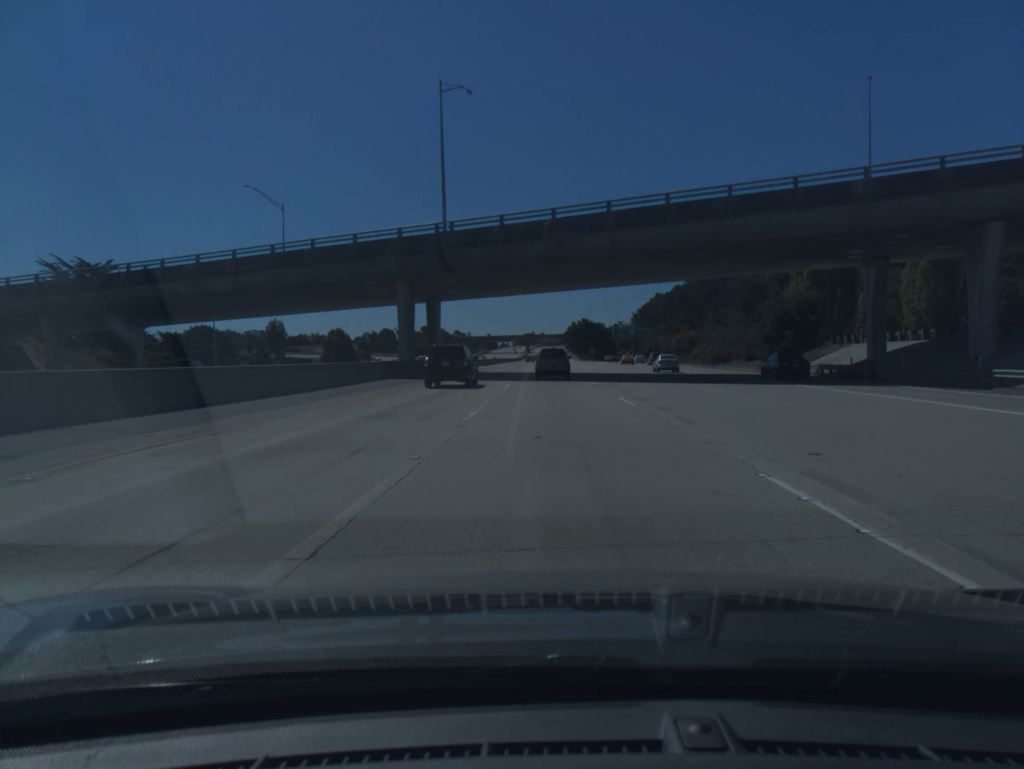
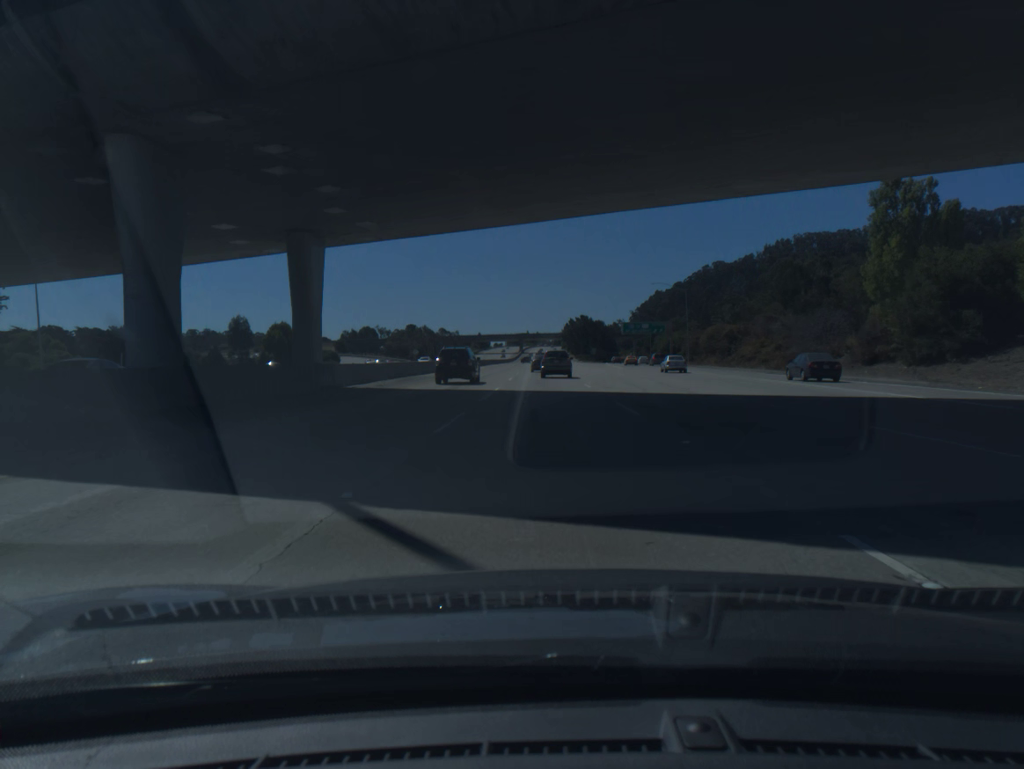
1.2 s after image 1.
(+0.1, +32.2) m; 0°
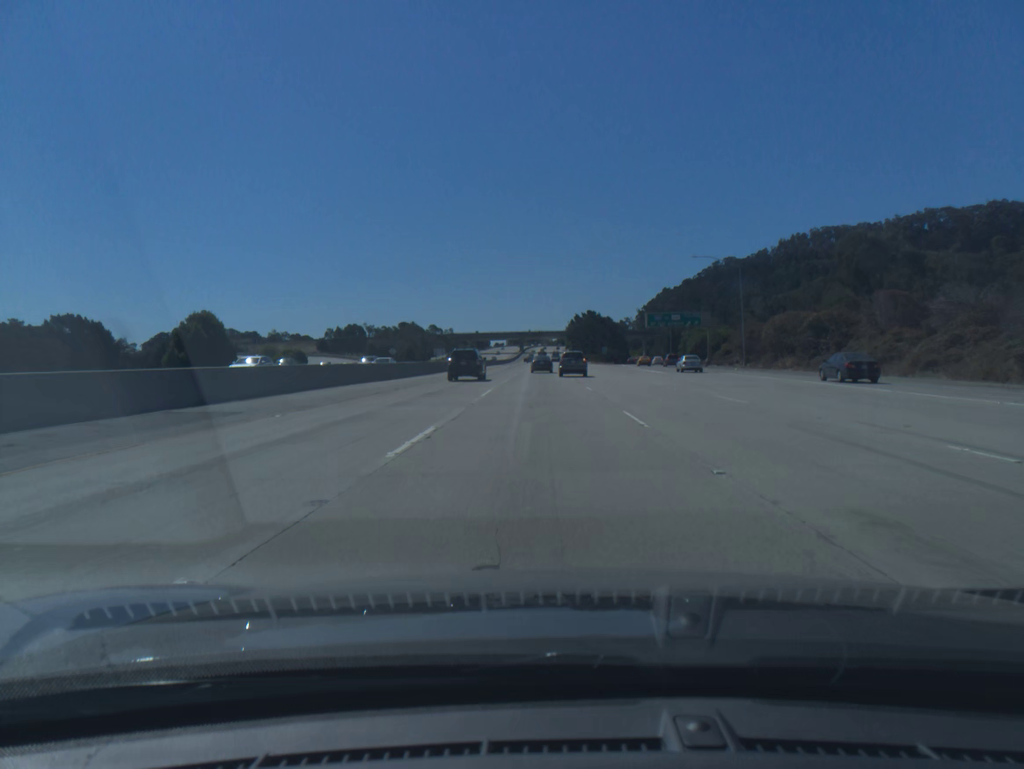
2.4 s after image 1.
(0.0, +32.3) m; 0°
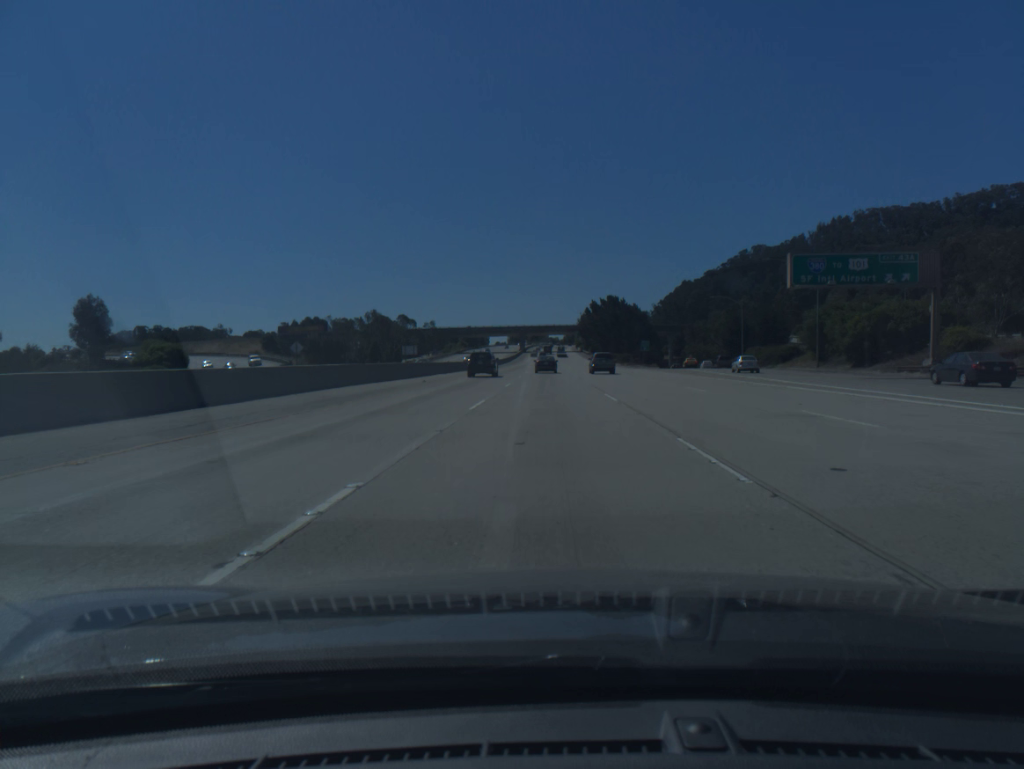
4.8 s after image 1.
(-0.5, +65.4) m; 0°
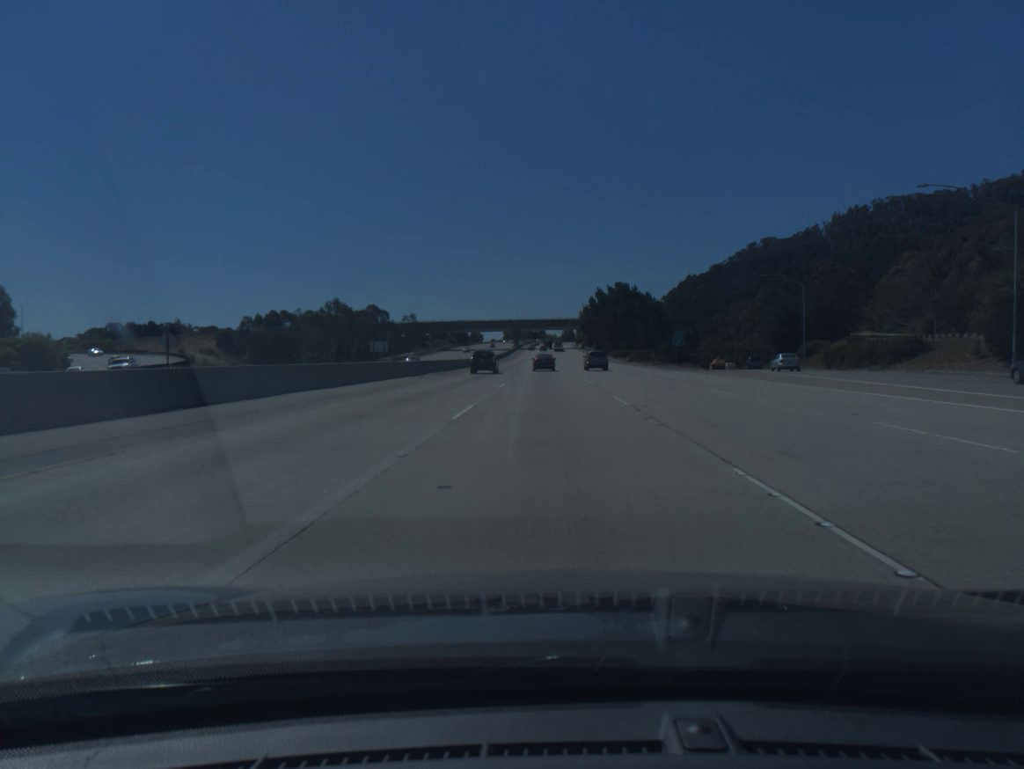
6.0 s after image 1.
(+0.1, +33.1) m; 0°
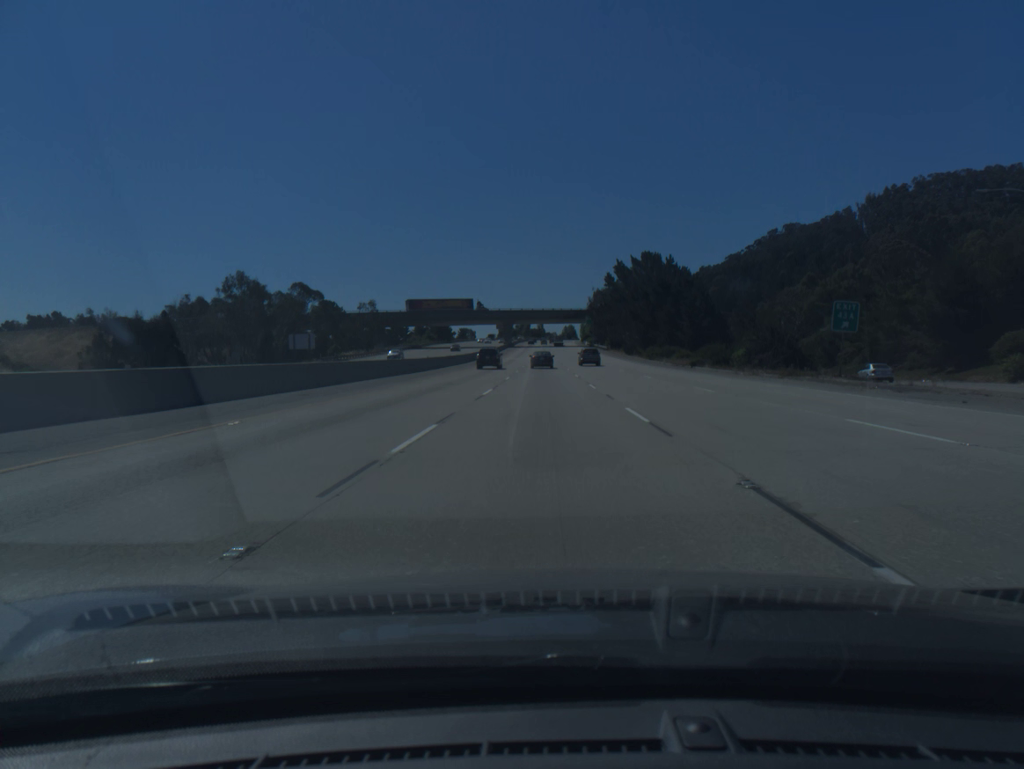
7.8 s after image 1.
(+0.1, +49.7) m; 0°
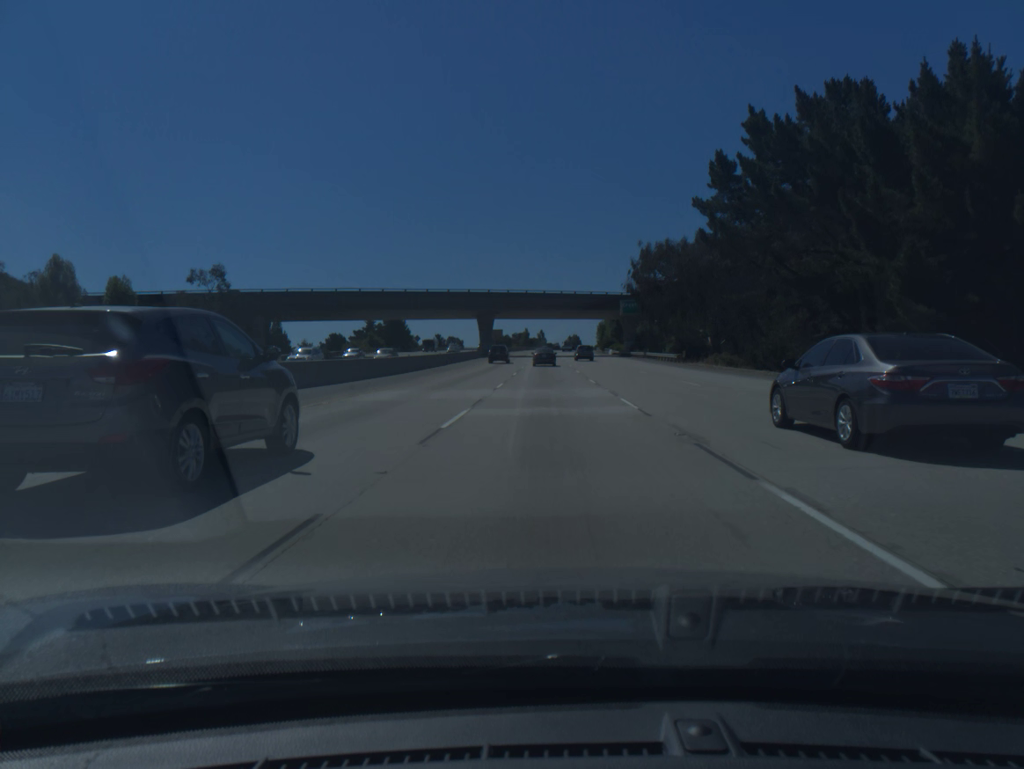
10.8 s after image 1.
(-0.3, +82.5) m; 0°
